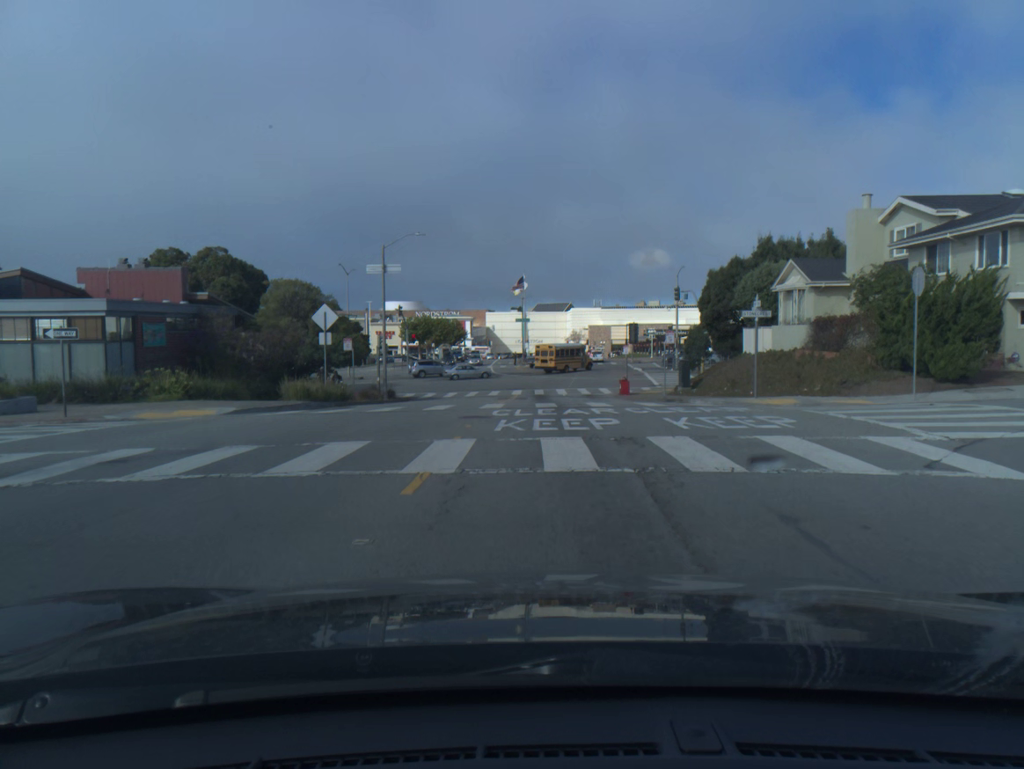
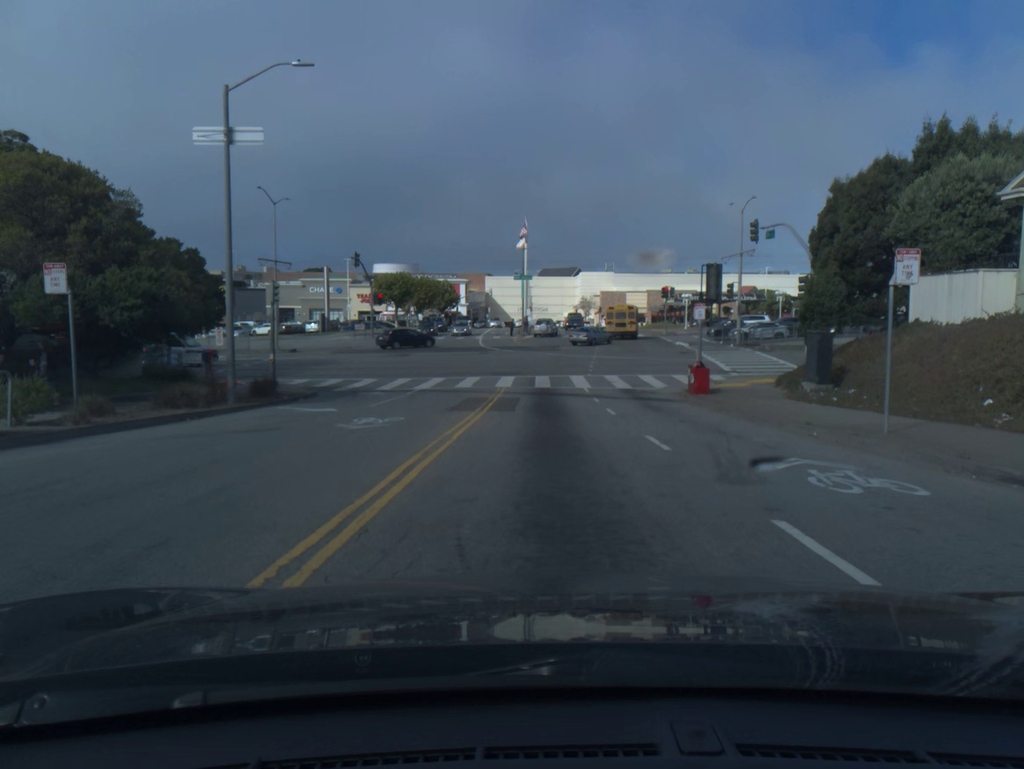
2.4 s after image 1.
(0.0, +21.3) m; 0°
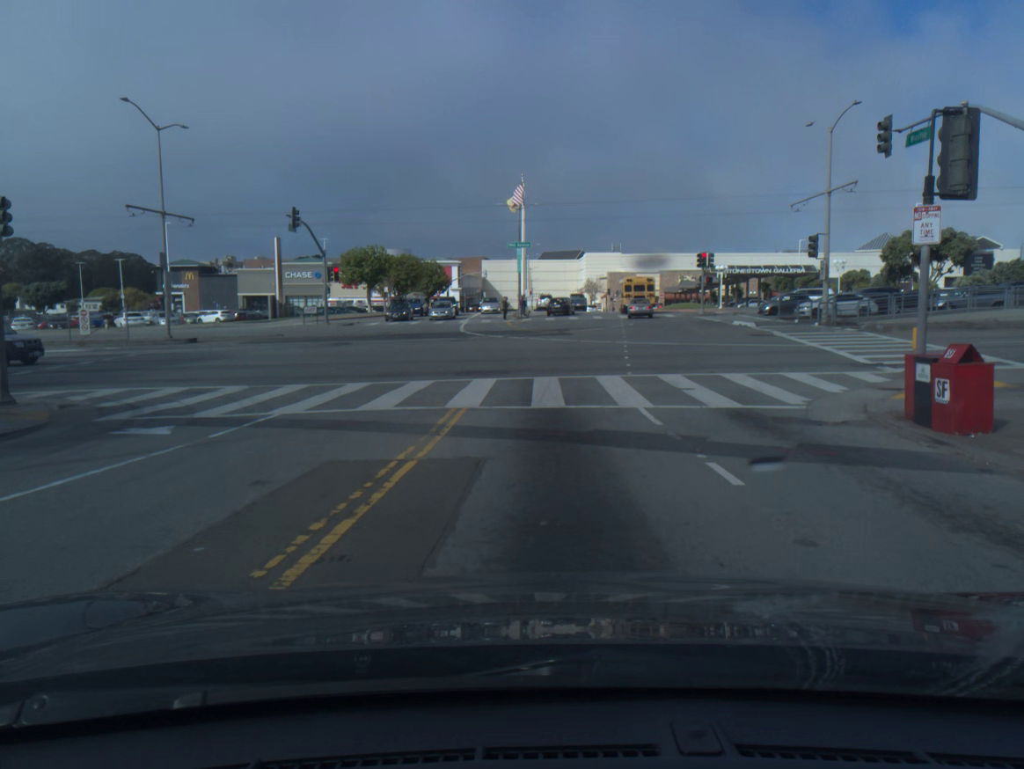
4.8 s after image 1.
(-0.1, +16.1) m; -1°
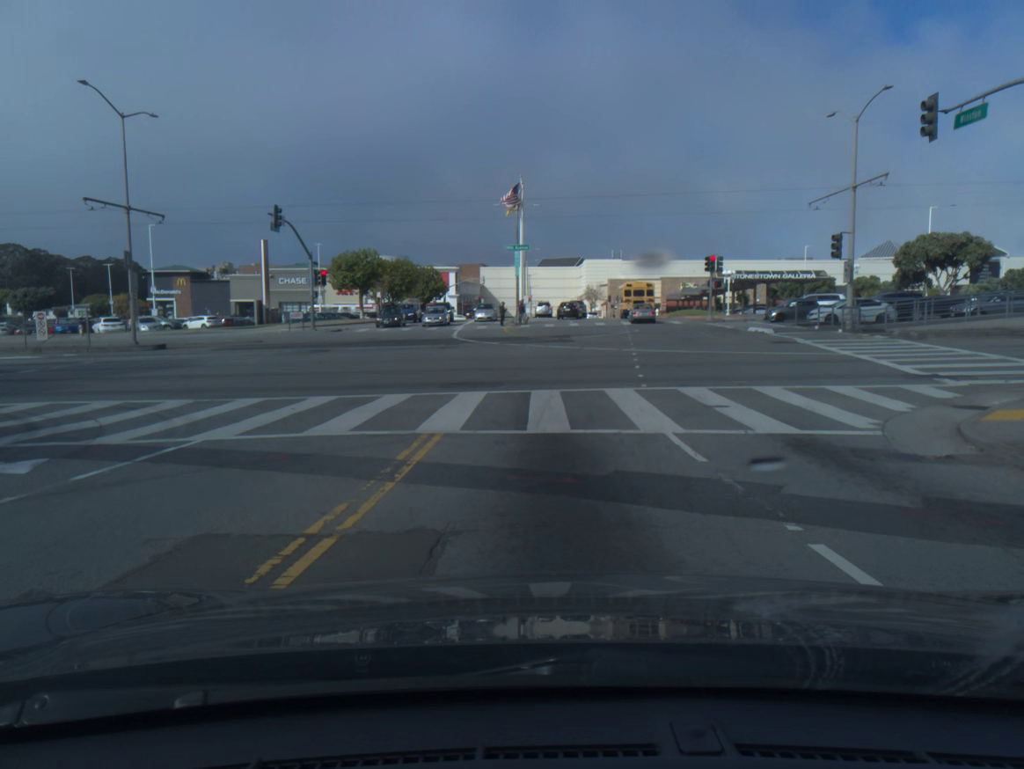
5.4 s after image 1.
(0.0, +3.1) m; +1°
